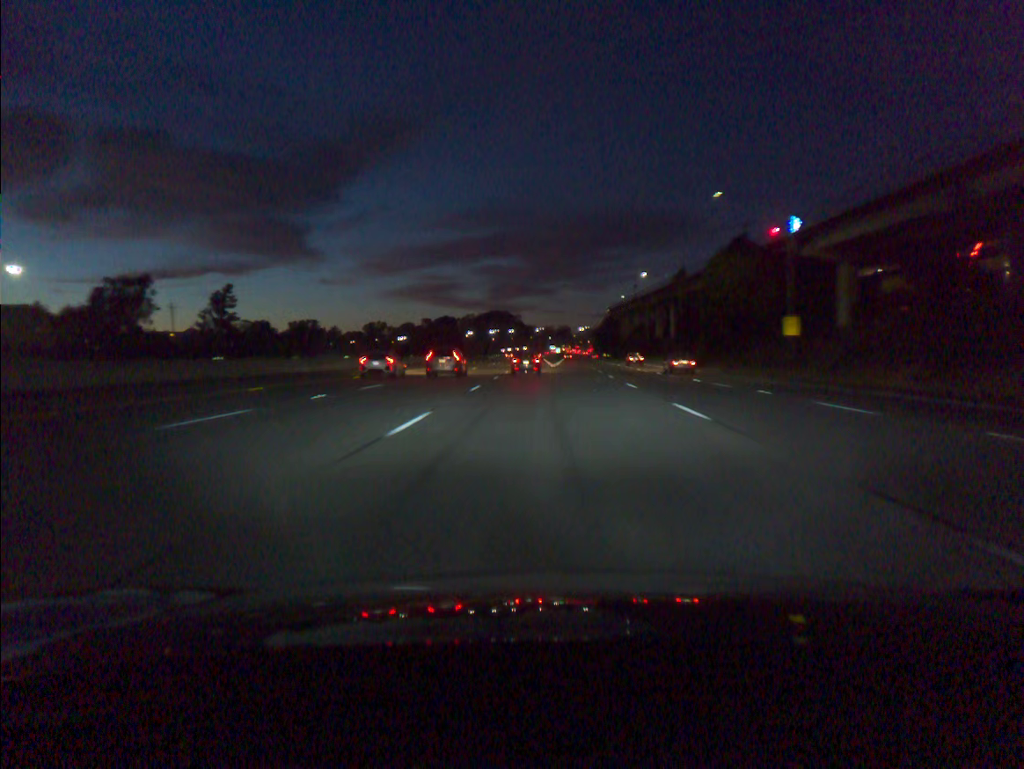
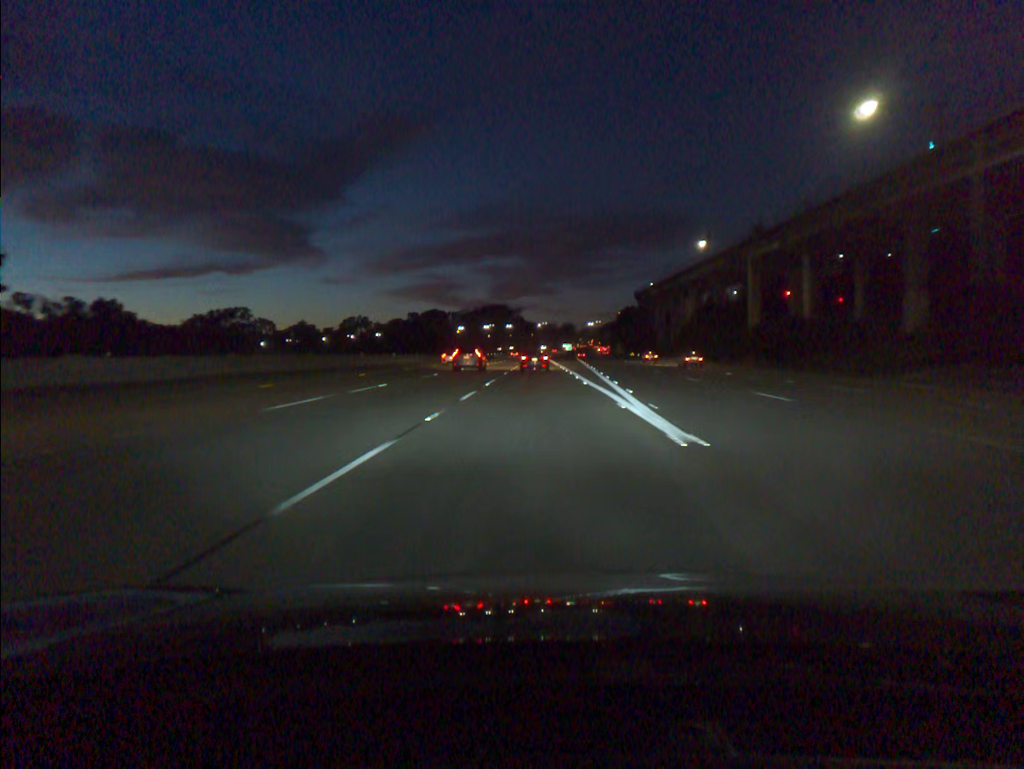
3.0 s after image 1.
(-0.7, +77.1) m; 0°
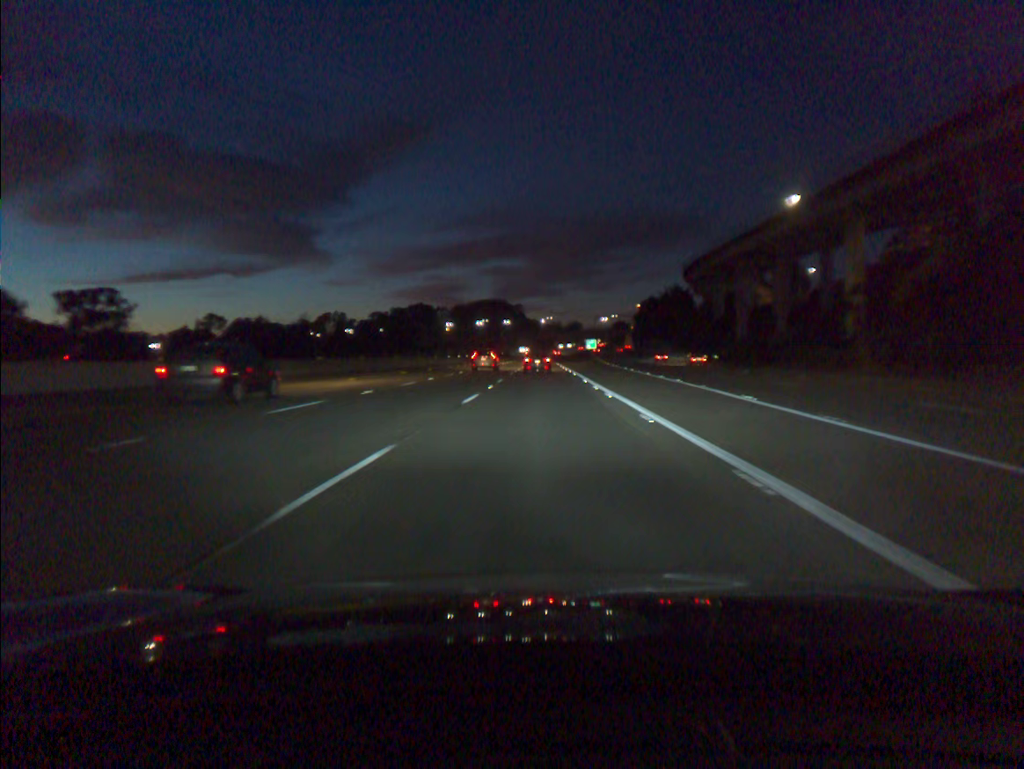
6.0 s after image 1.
(-0.2, +75.6) m; 0°
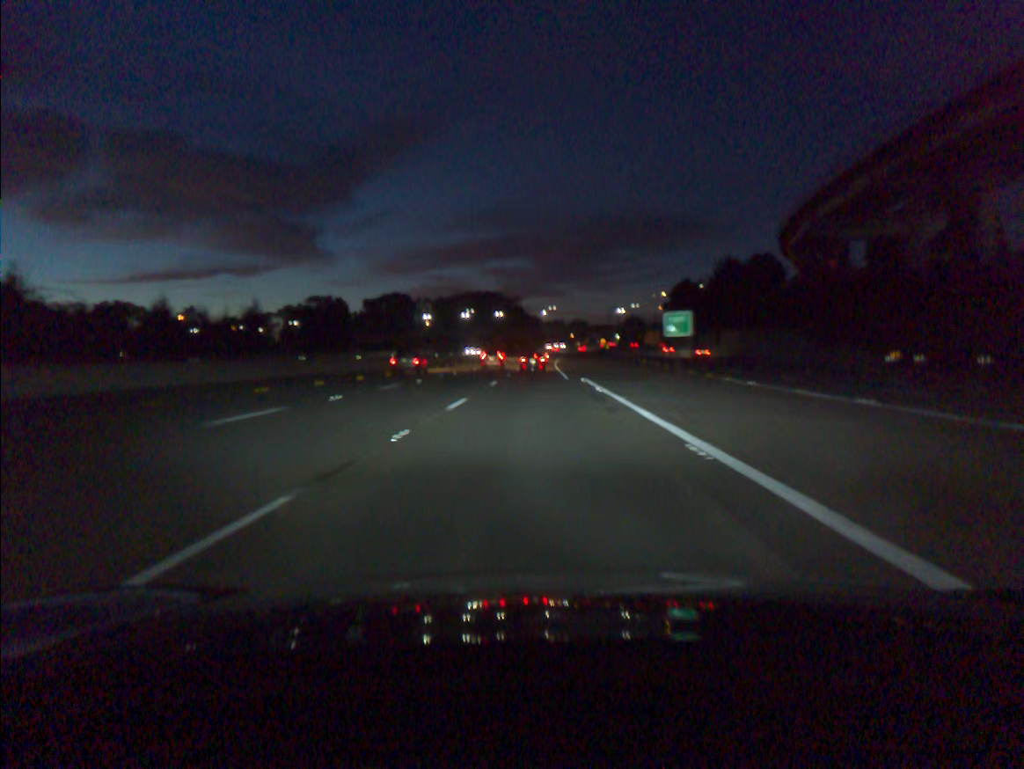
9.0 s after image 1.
(+0.2, +75.8) m; 0°
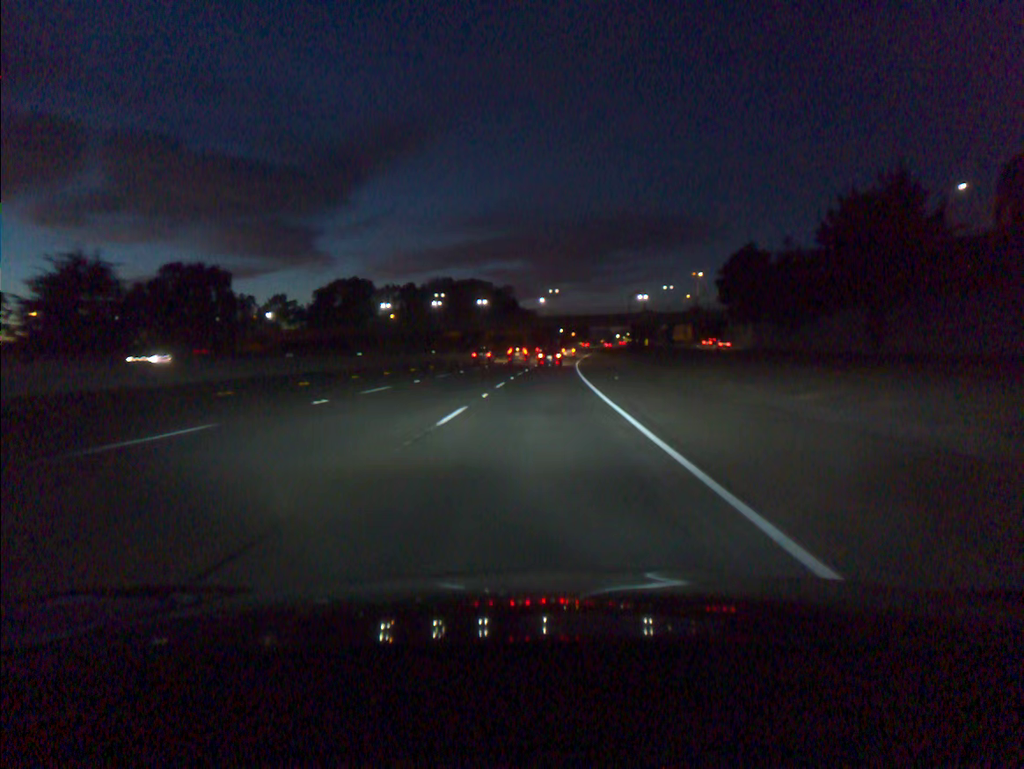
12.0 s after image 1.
(0.0, +76.7) m; 0°
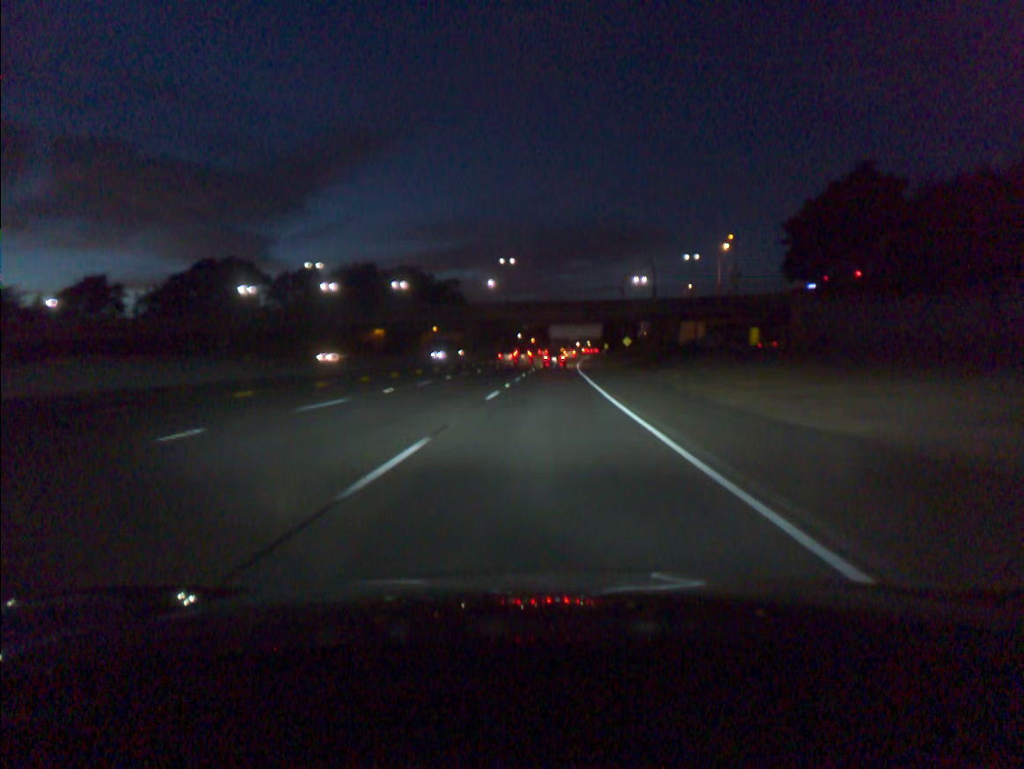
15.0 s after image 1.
(+1.8, +78.3) m; +3°
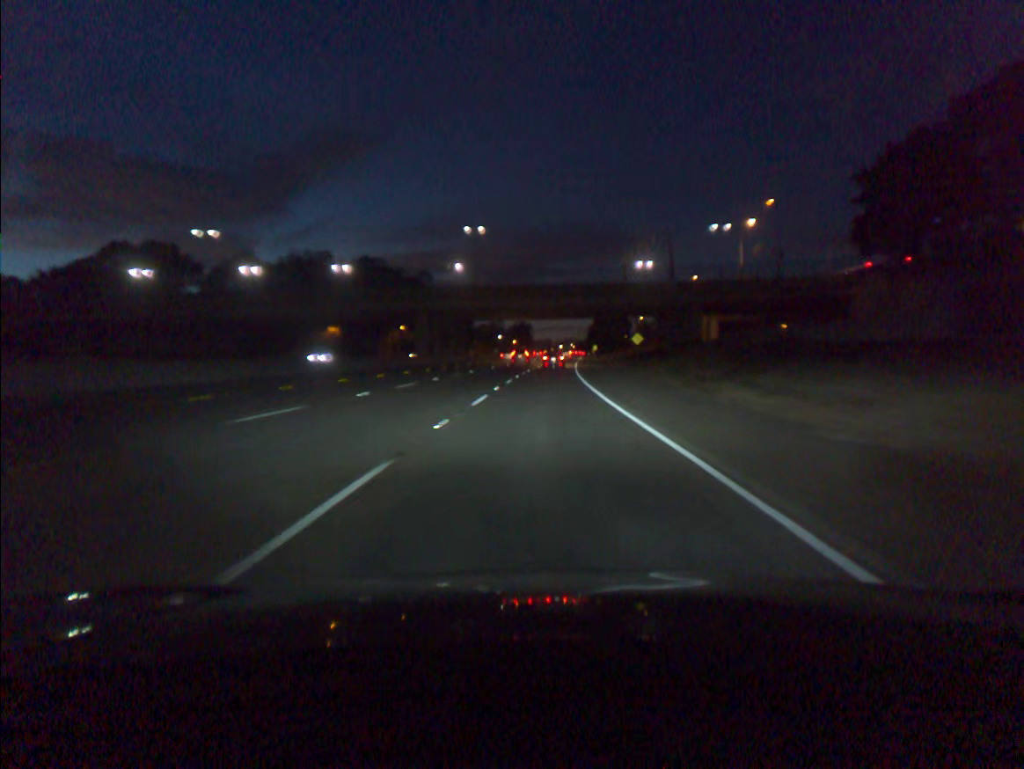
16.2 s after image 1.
(+0.4, +31.8) m; +1°
